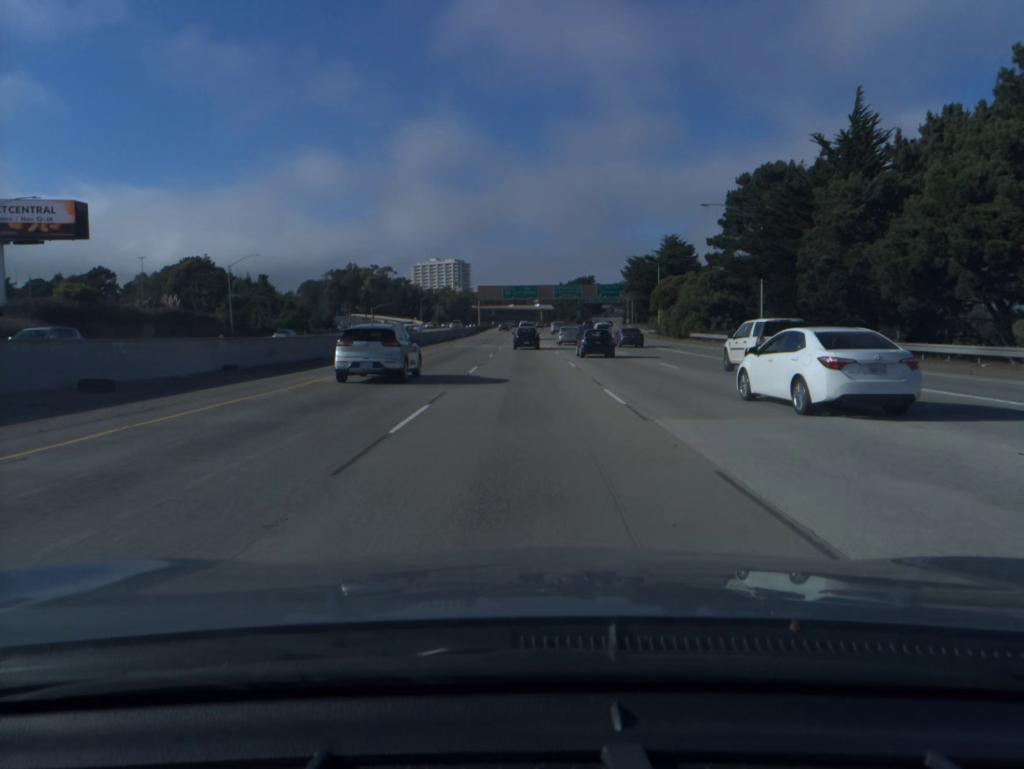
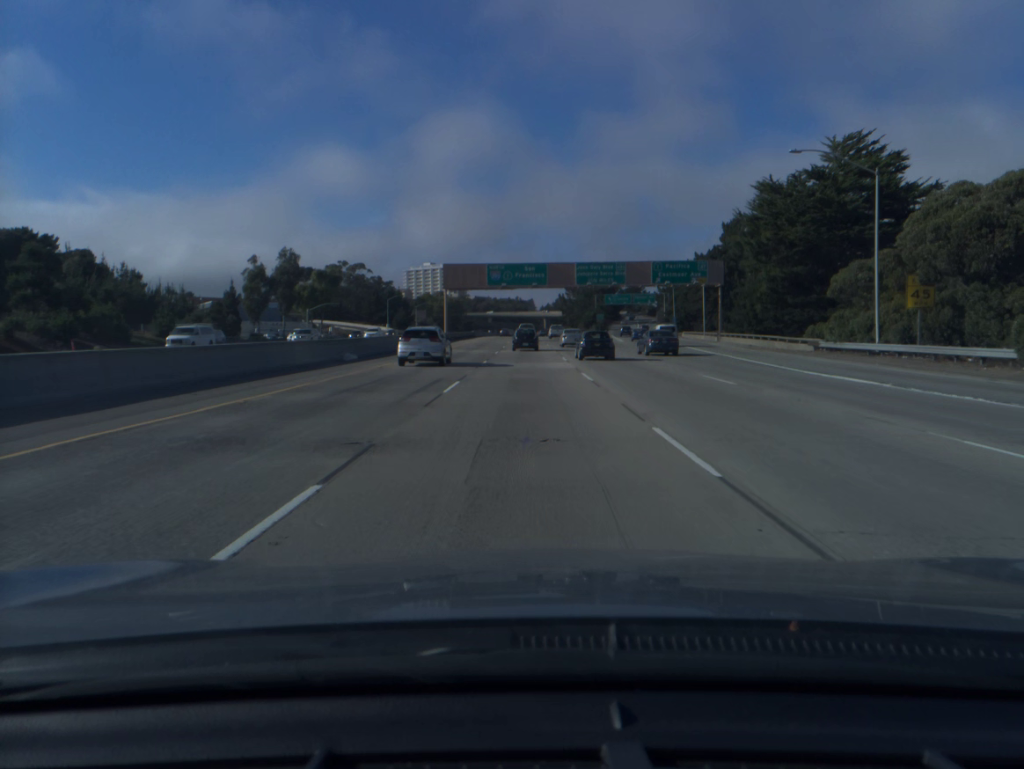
(-0.1, +65.9) m; 0°
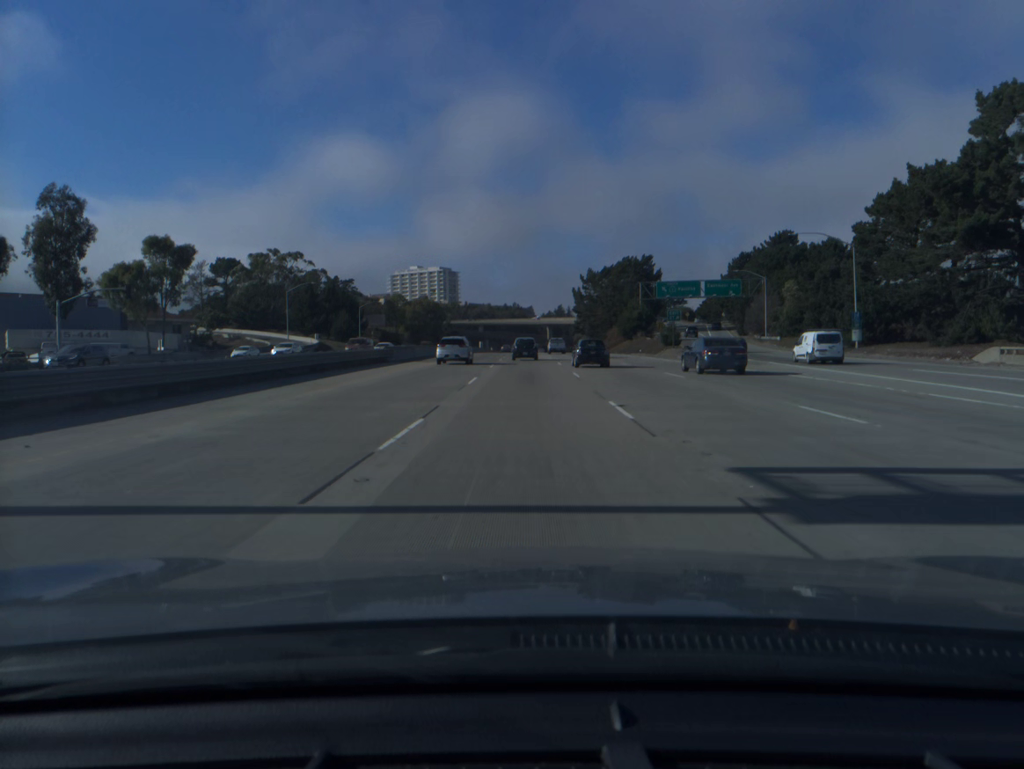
(0.0, +81.5) m; 0°
